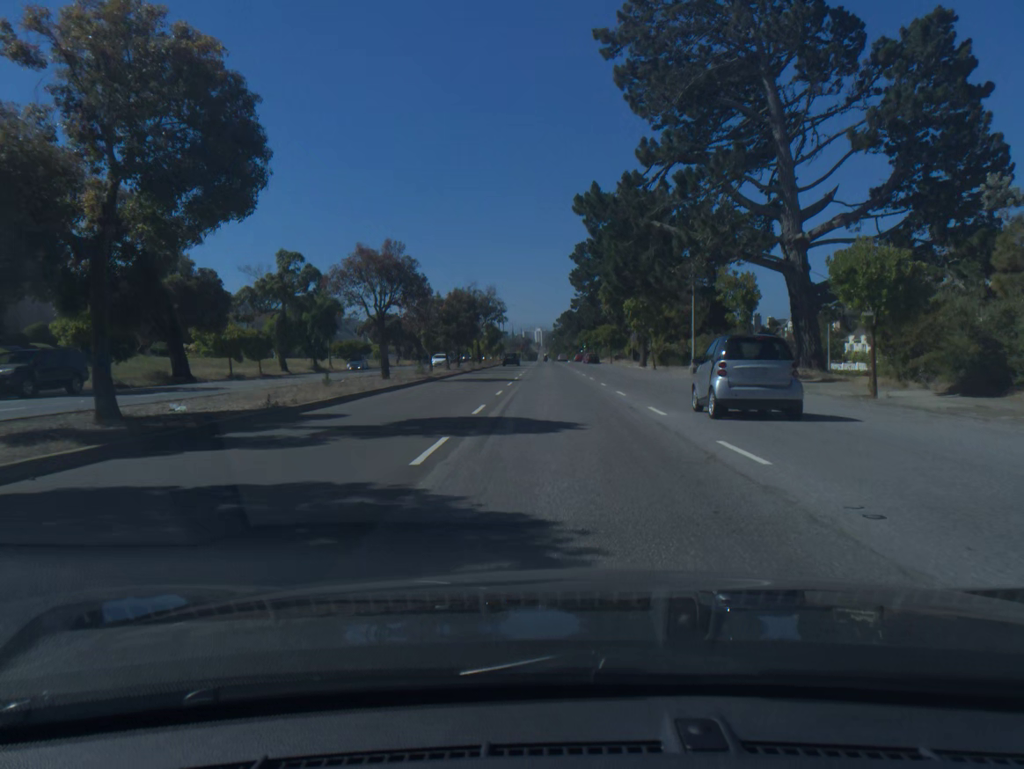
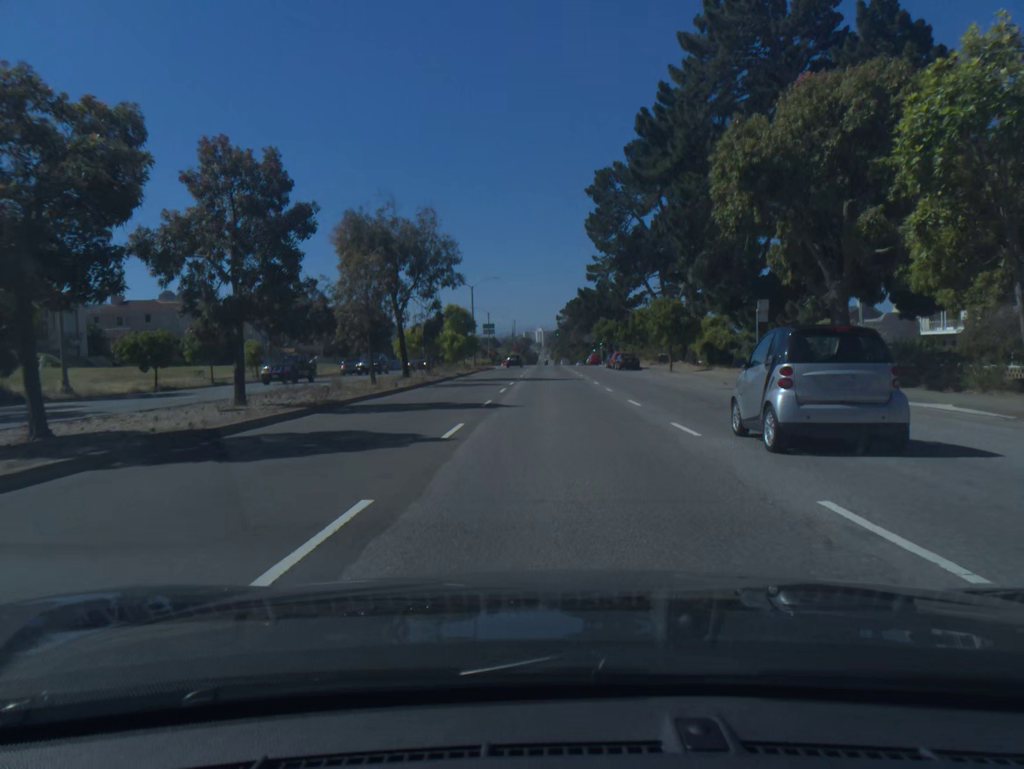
(0.0, +47.8) m; 0°
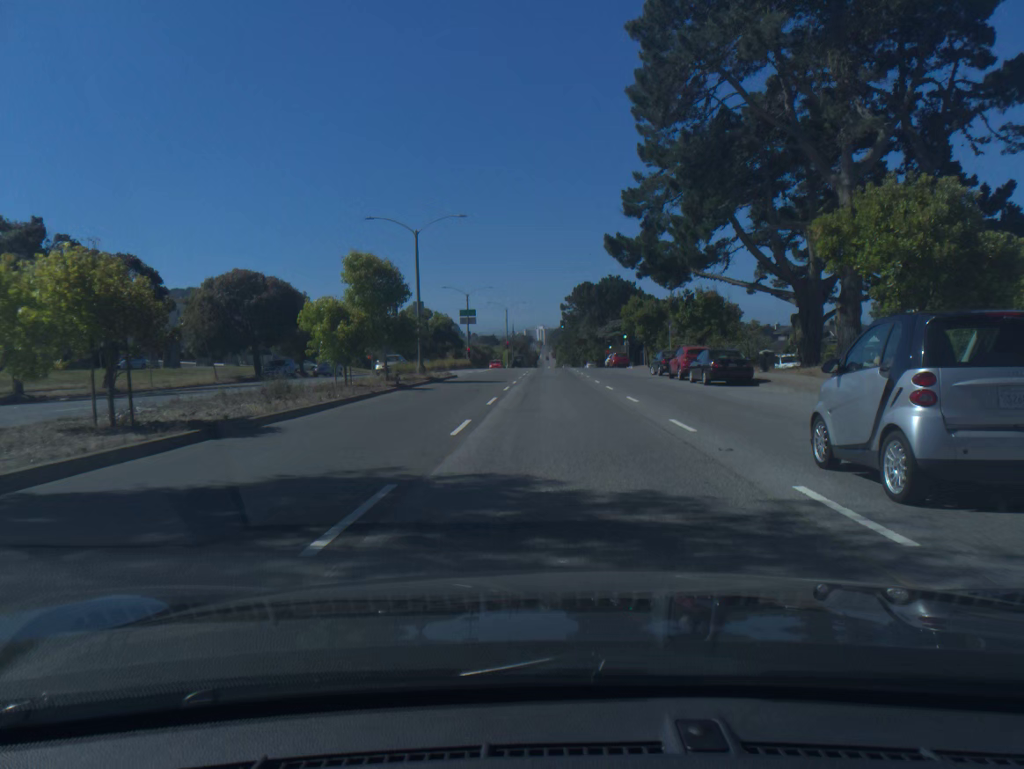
(0.0, +35.6) m; 0°
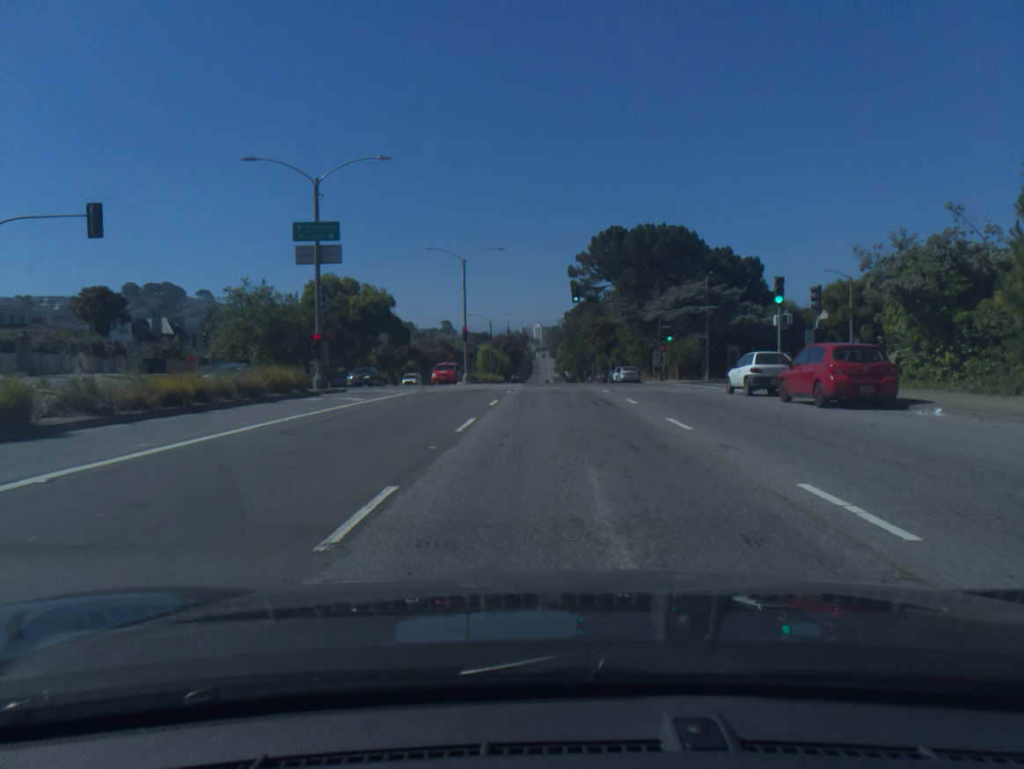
(0.0, +58.2) m; 0°
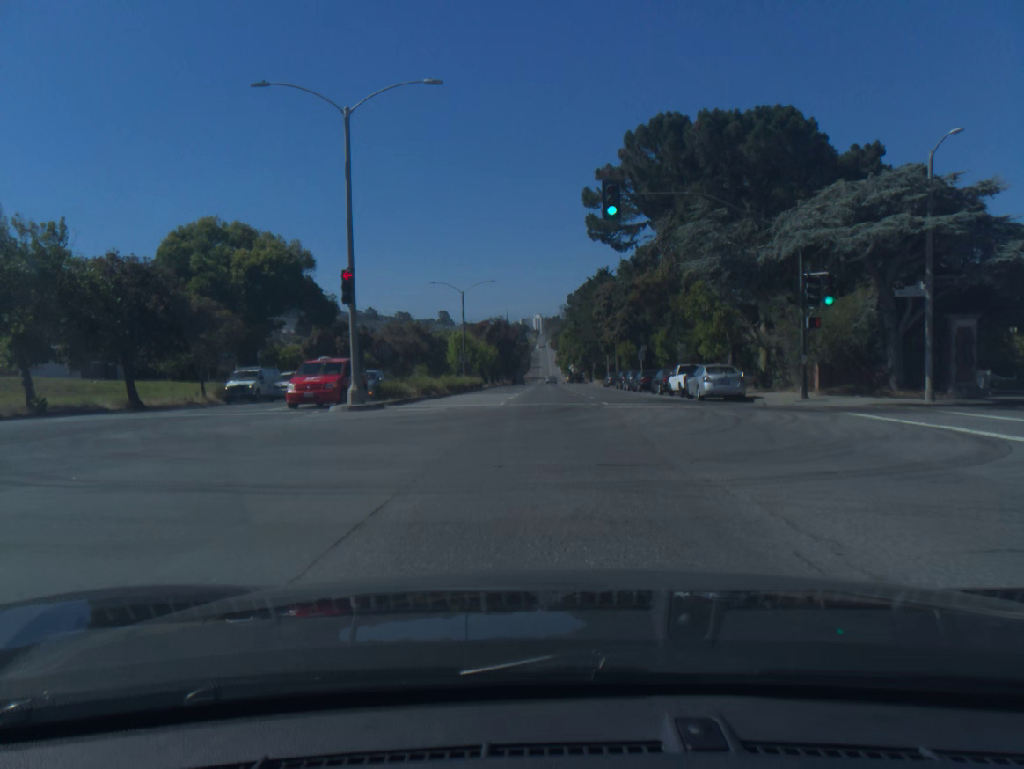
(0.0, +34.3) m; 0°
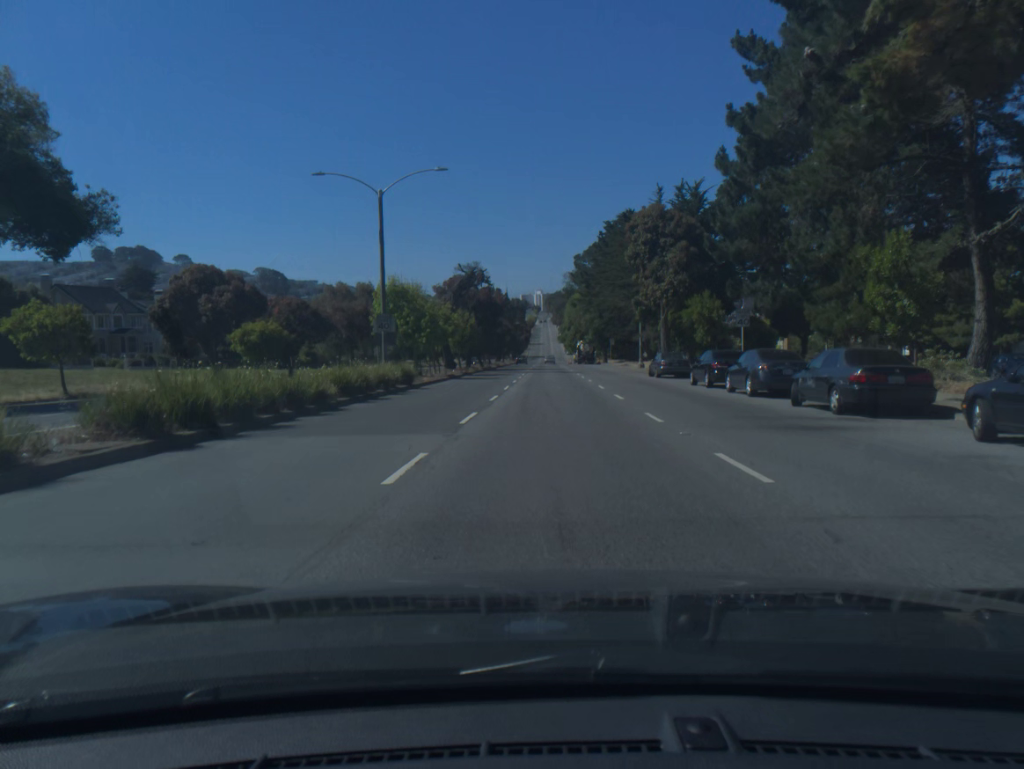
(0.0, +34.3) m; 0°
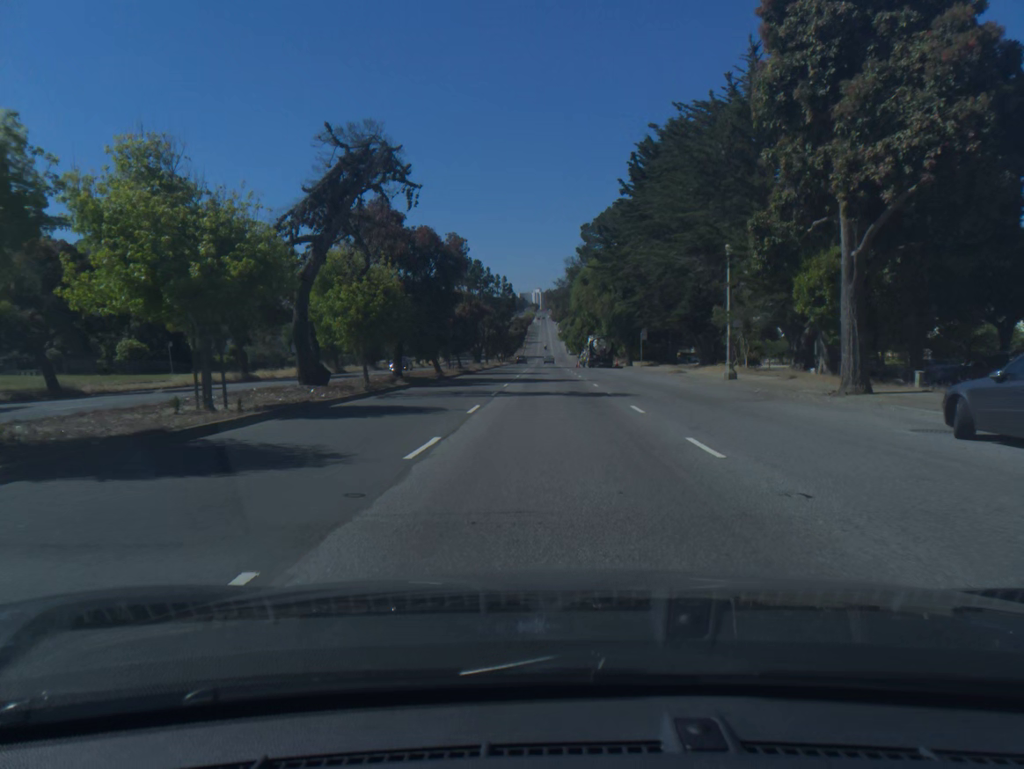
(0.0, +34.9) m; 0°
